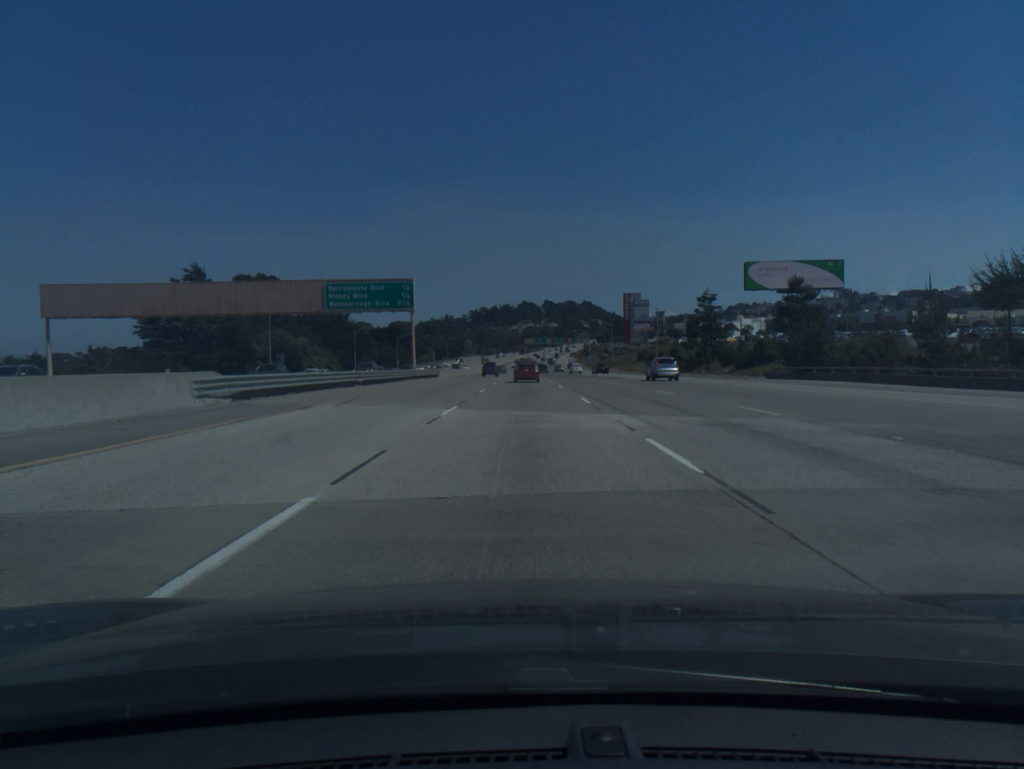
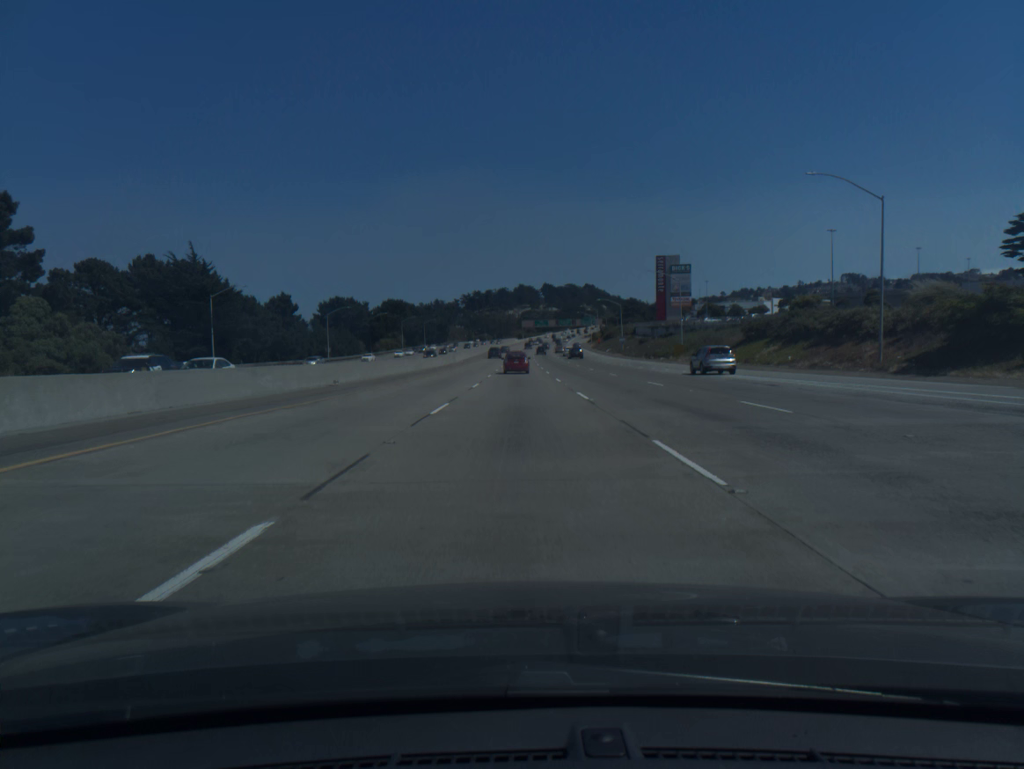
(+0.5, +74.3) m; 0°
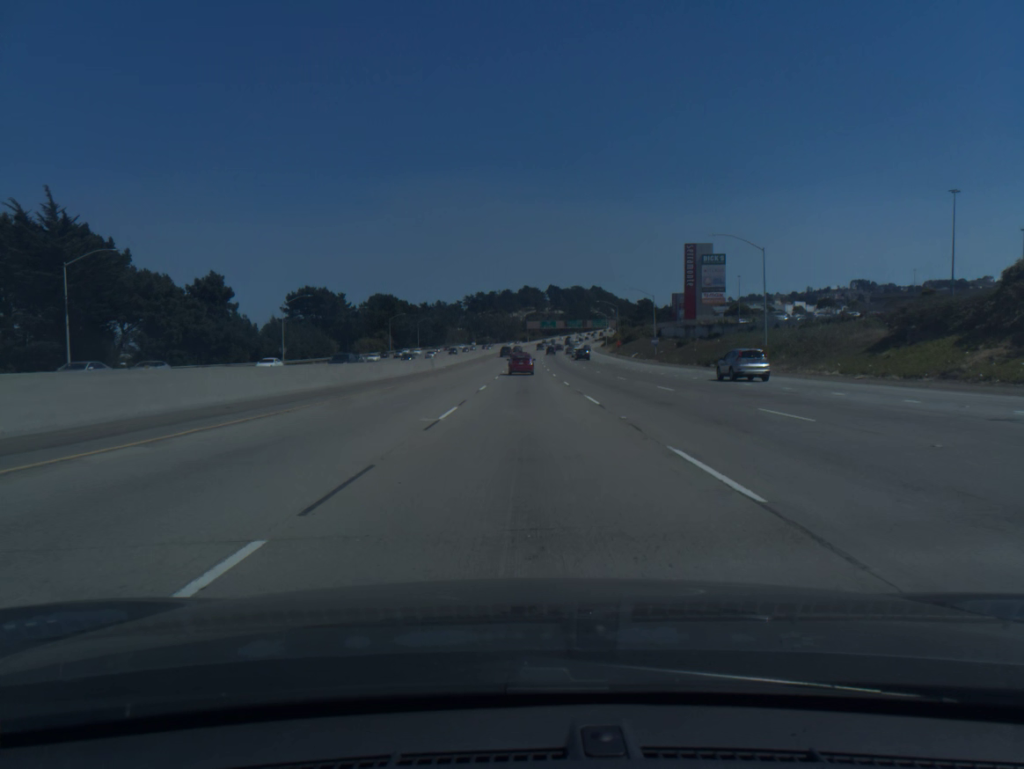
(-0.1, +29.9) m; 0°
